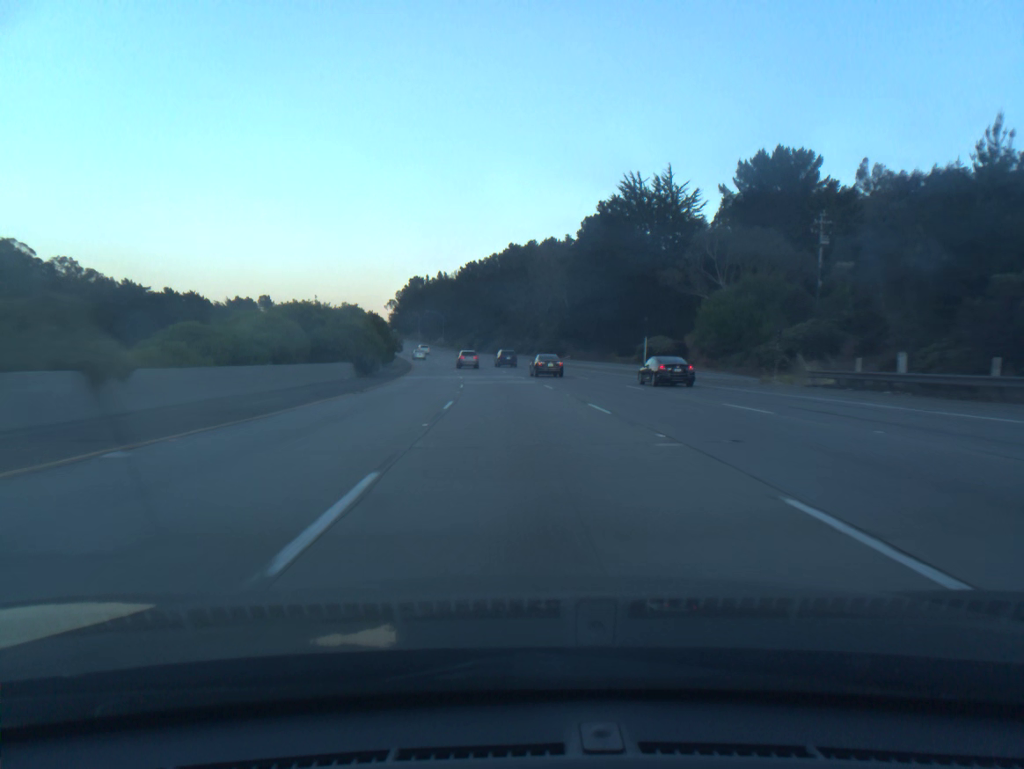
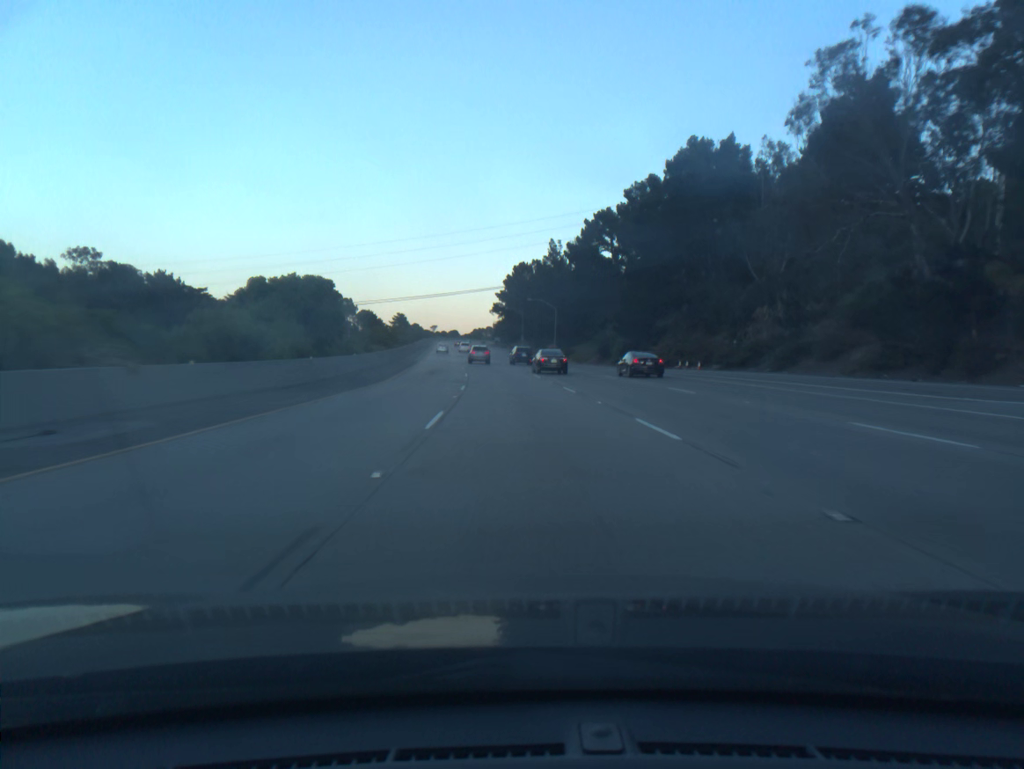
(-7.3, +93.0) m; -9°
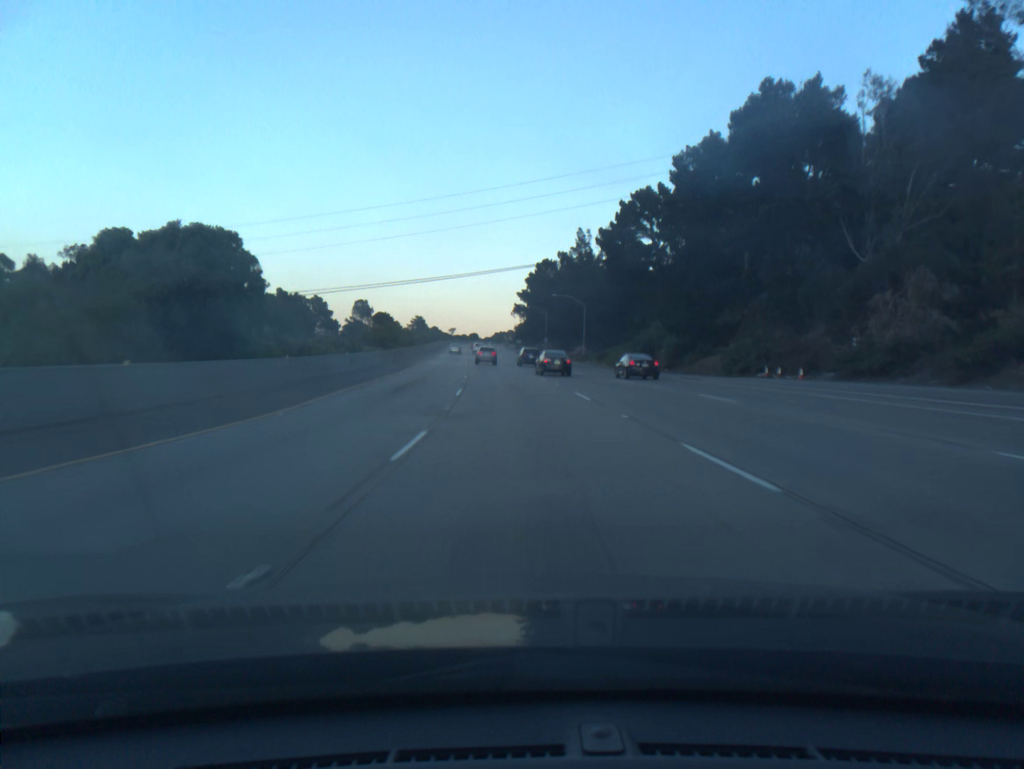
(-0.3, +18.7) m; -2°
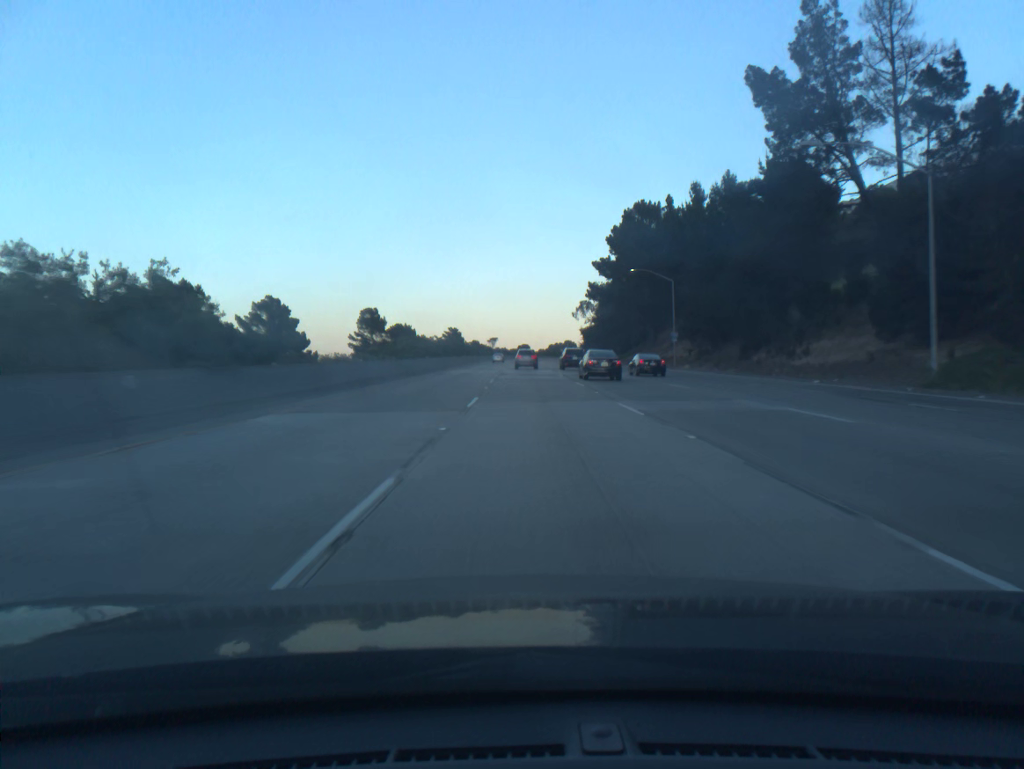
(-4.9, +92.9) m; -4°
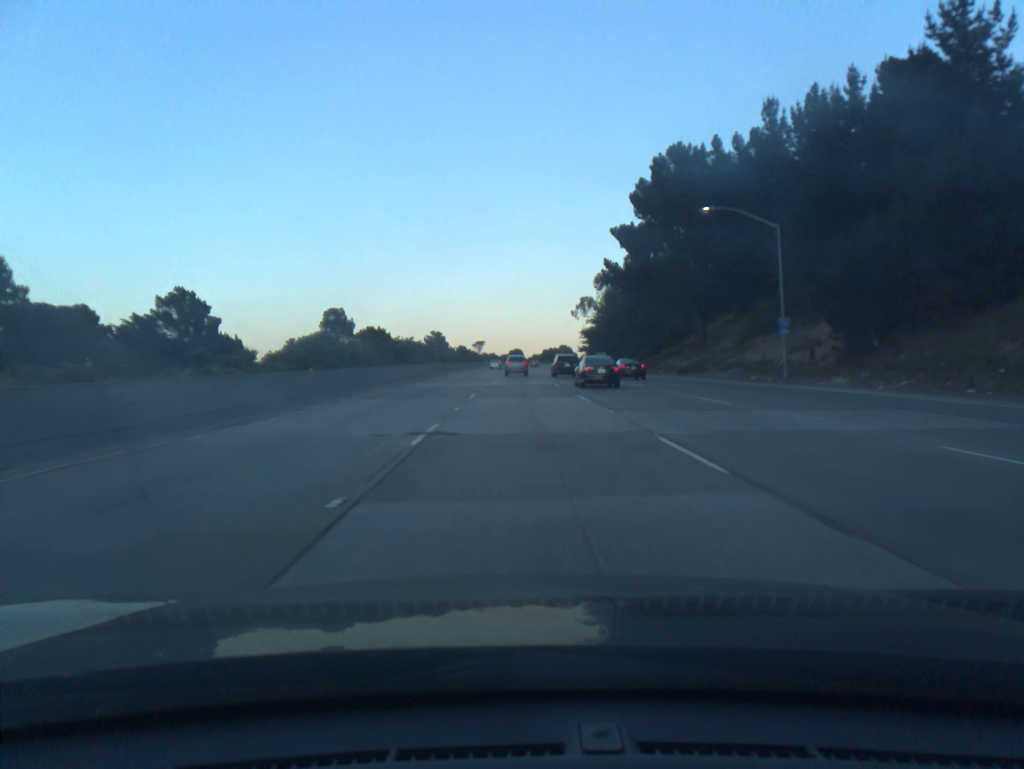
(+0.2, +36.8) m; +1°
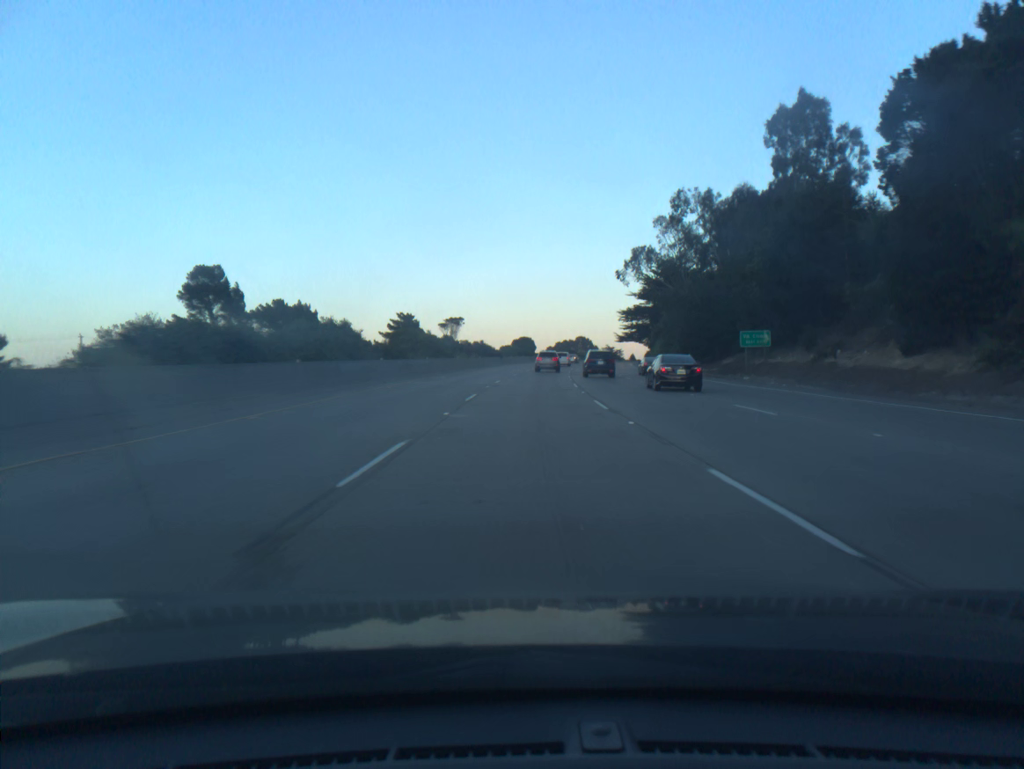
(-0.6, +91.2) m; -1°
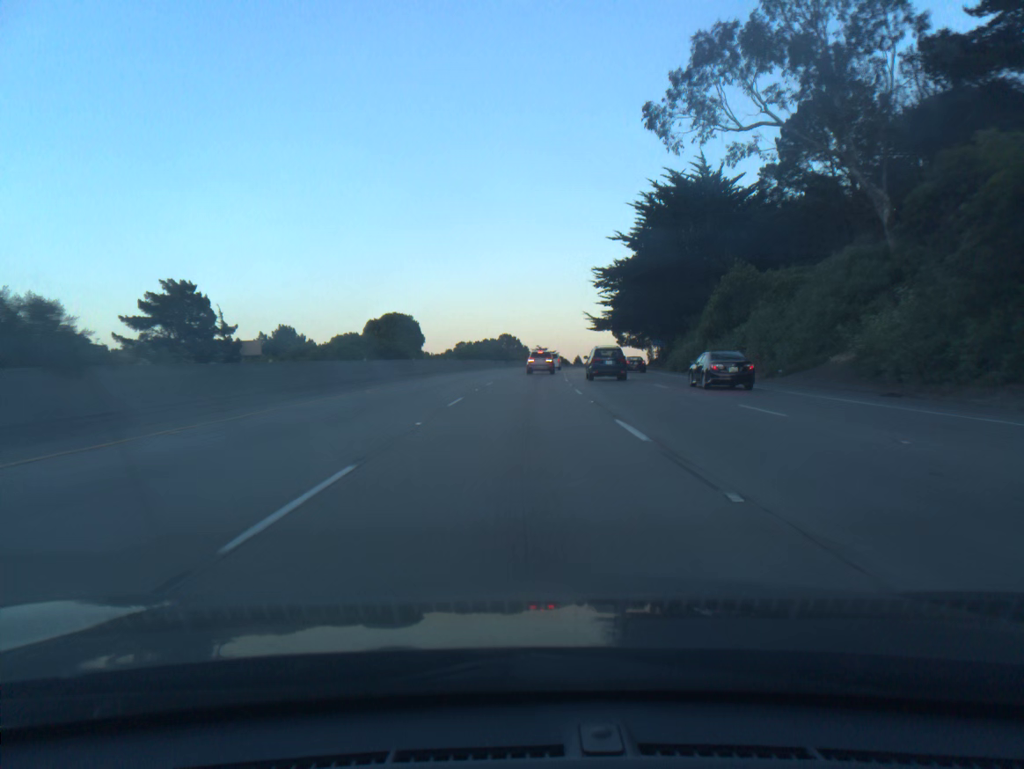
(+4.3, +89.8) m; +6°
